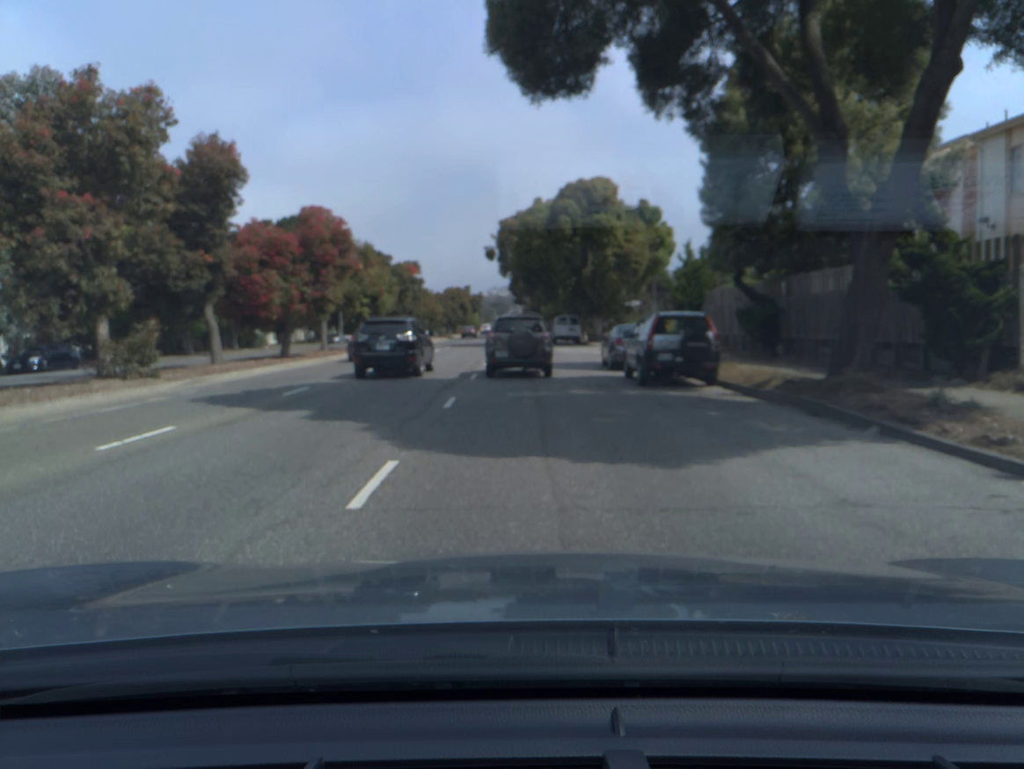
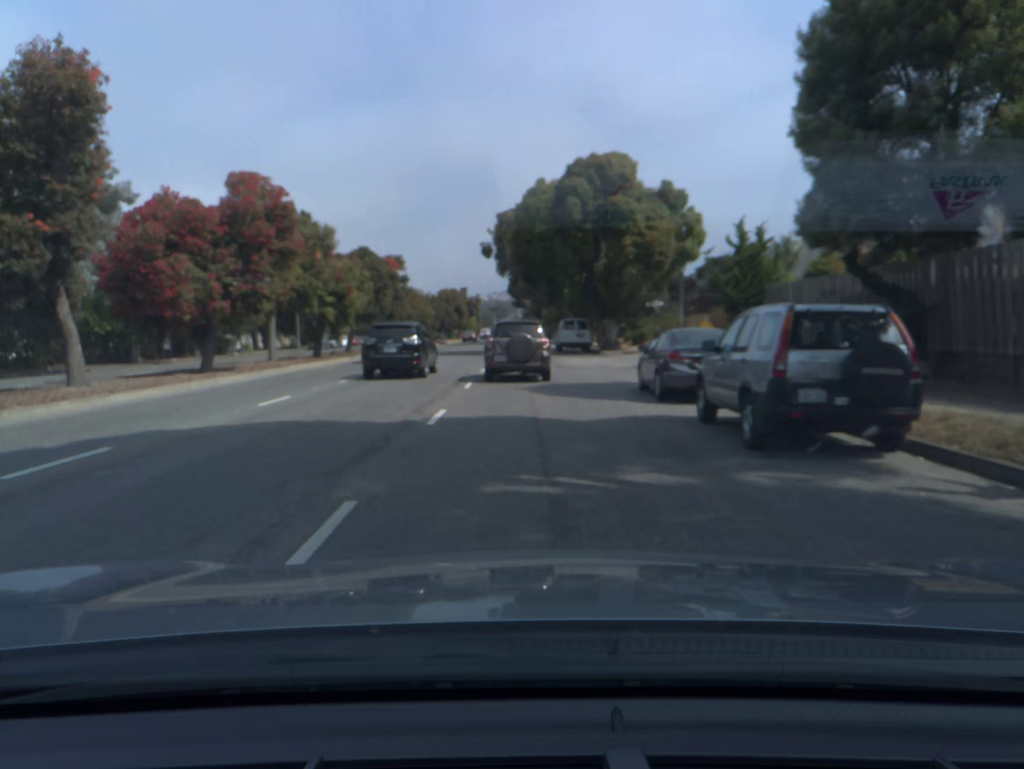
(0.0, +9.1) m; 0°
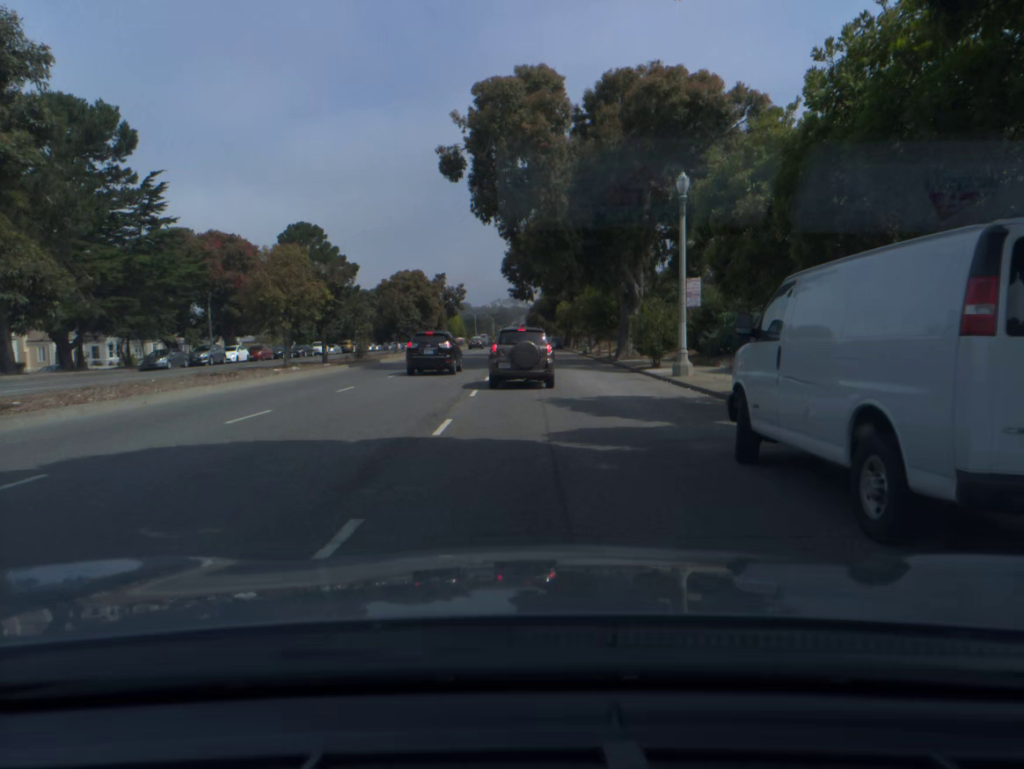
(-0.2, +45.0) m; 0°
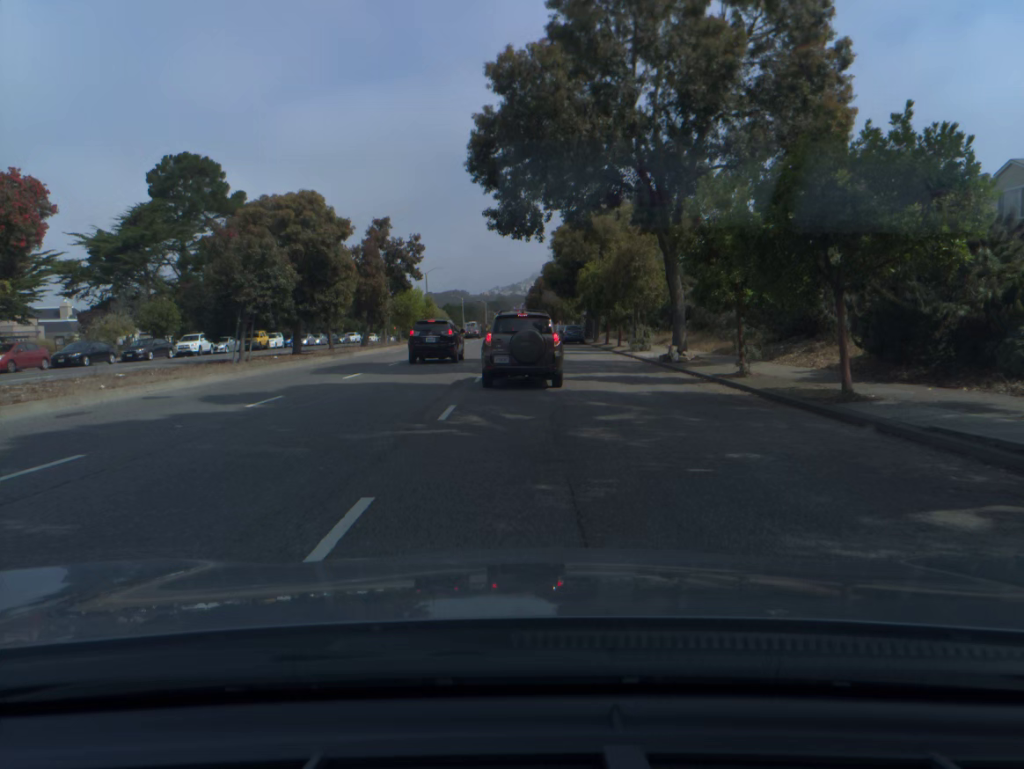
(-0.2, +36.0) m; 0°
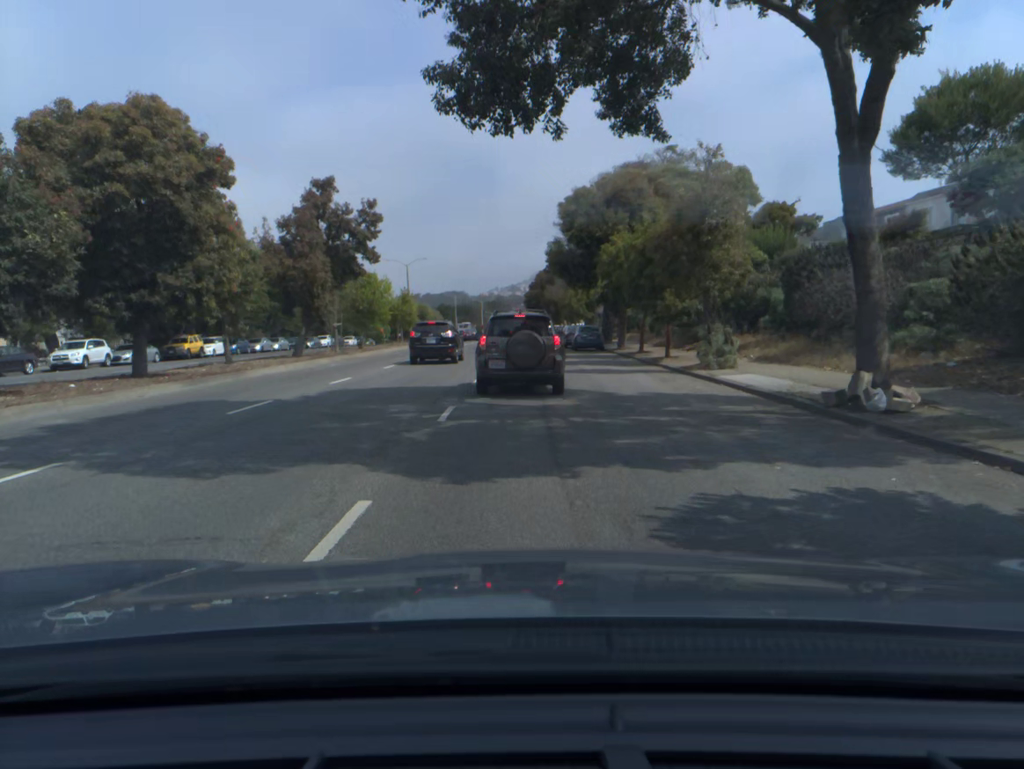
(0.0, +15.3) m; 0°
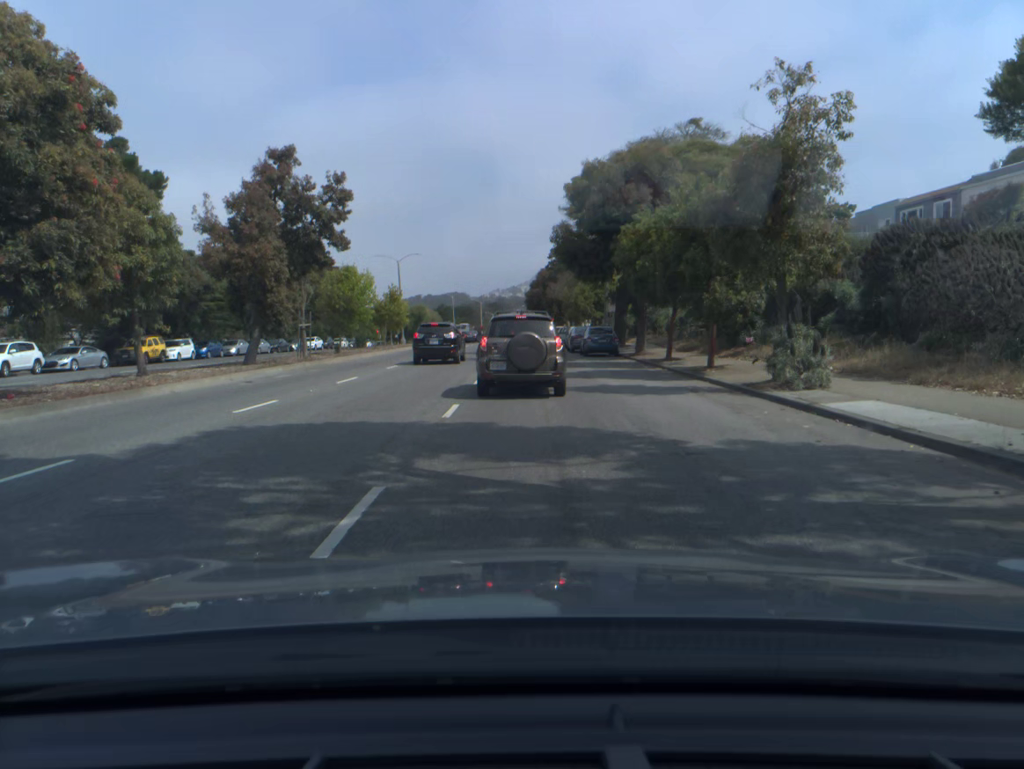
(0.0, +6.9) m; 0°
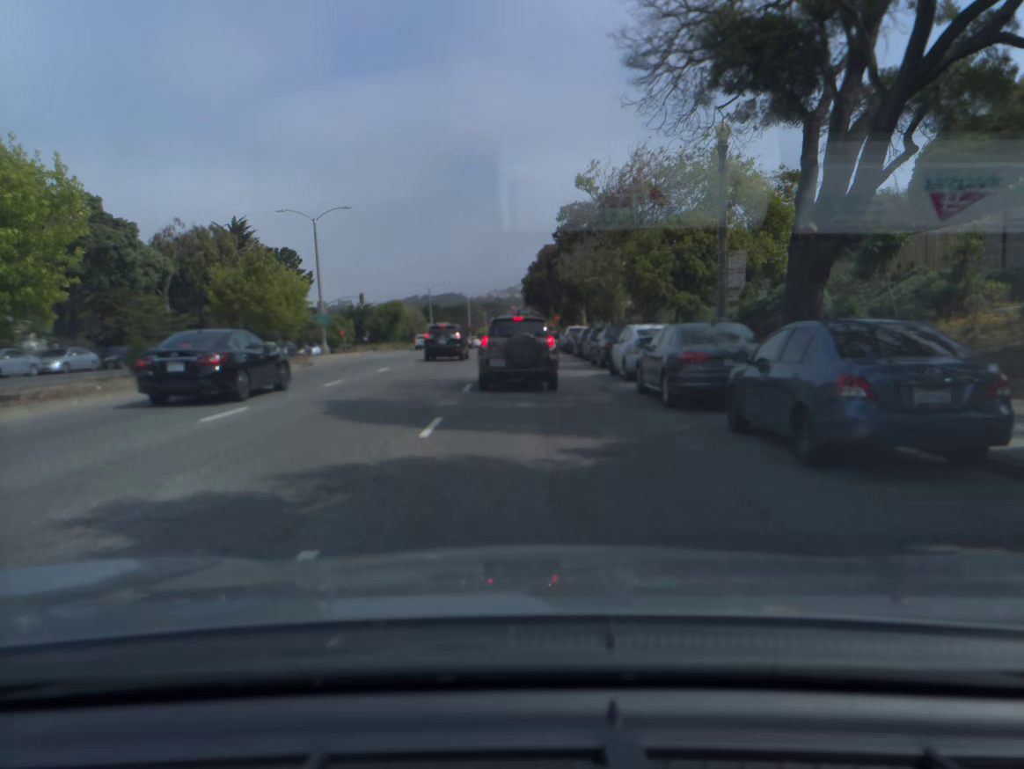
(+0.1, +30.8) m; 0°
